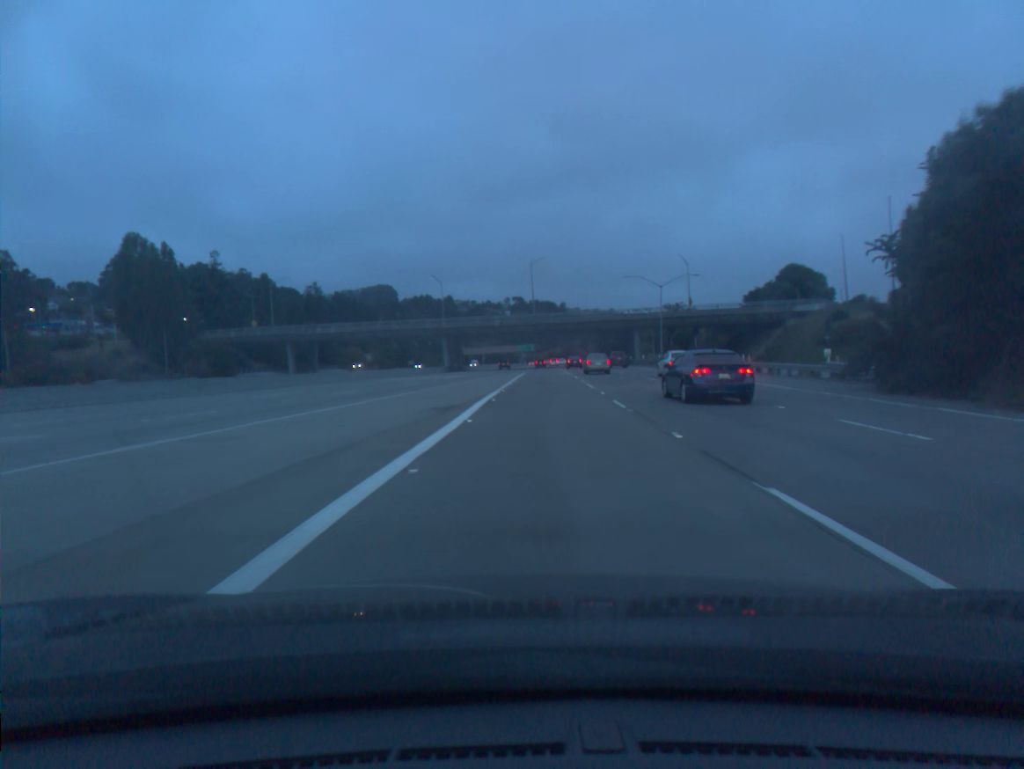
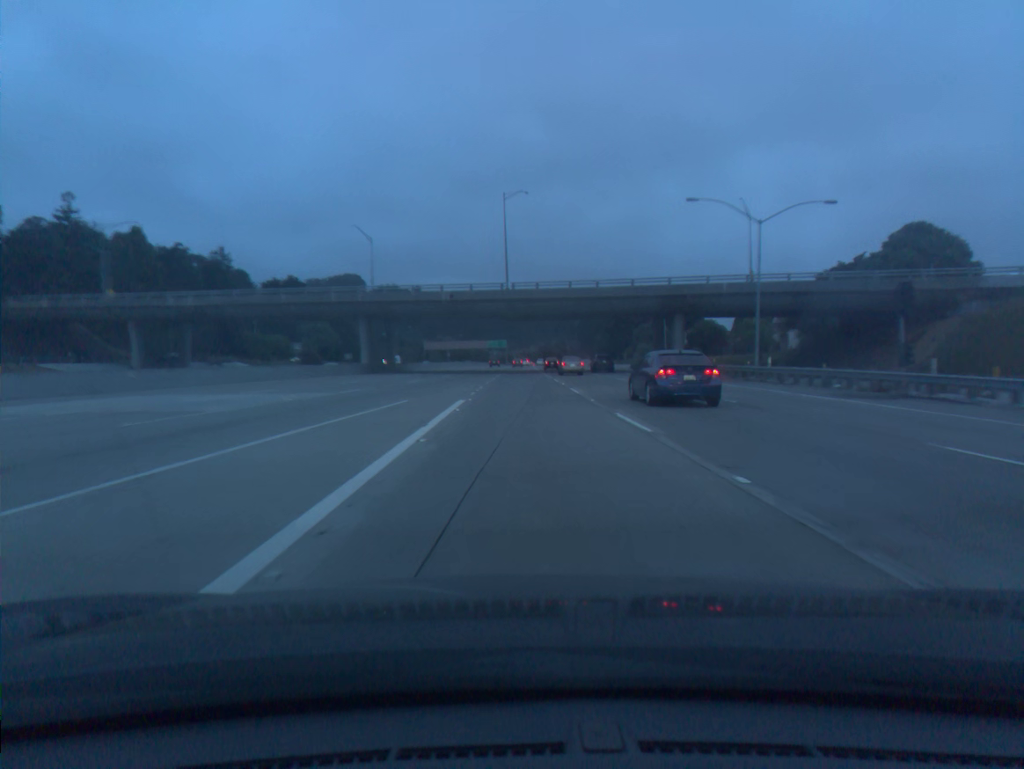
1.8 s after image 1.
(+1.0, +46.7) m; +2°
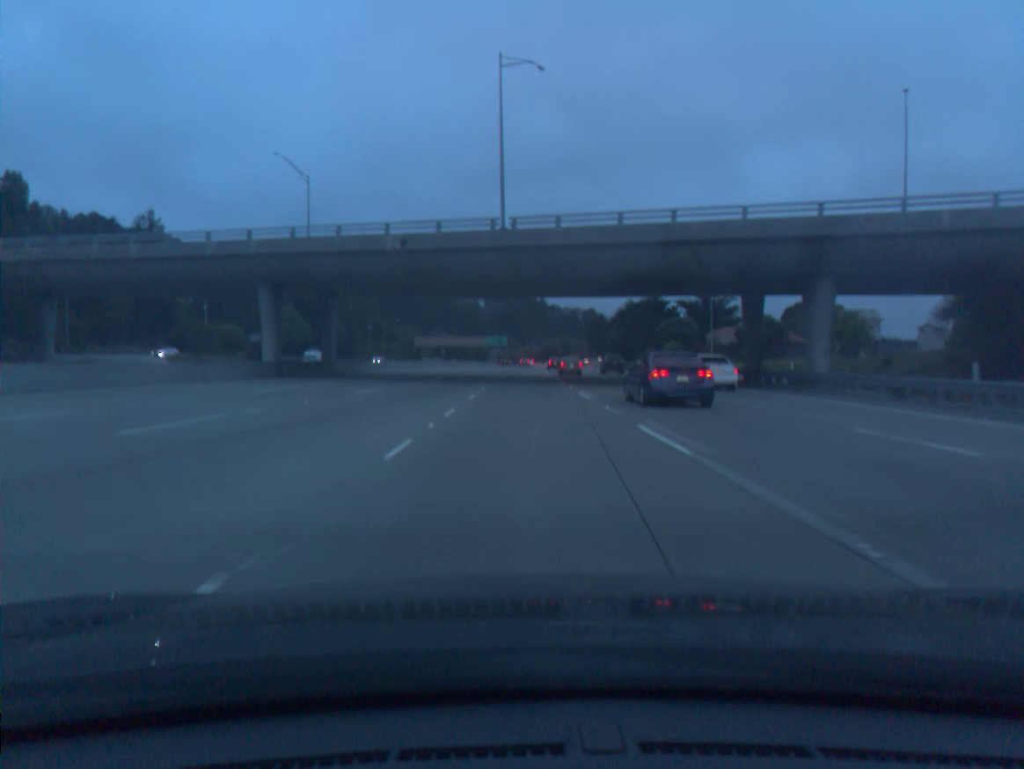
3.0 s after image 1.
(0.0, +31.6) m; 0°
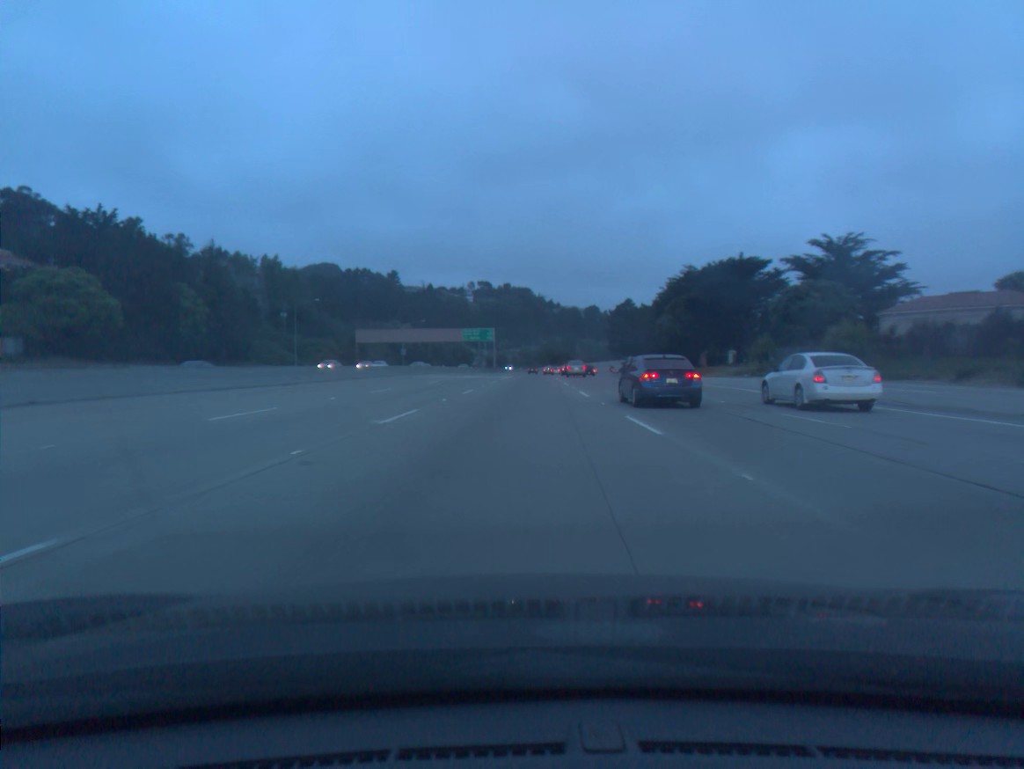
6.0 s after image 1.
(+0.4, +82.6) m; 0°
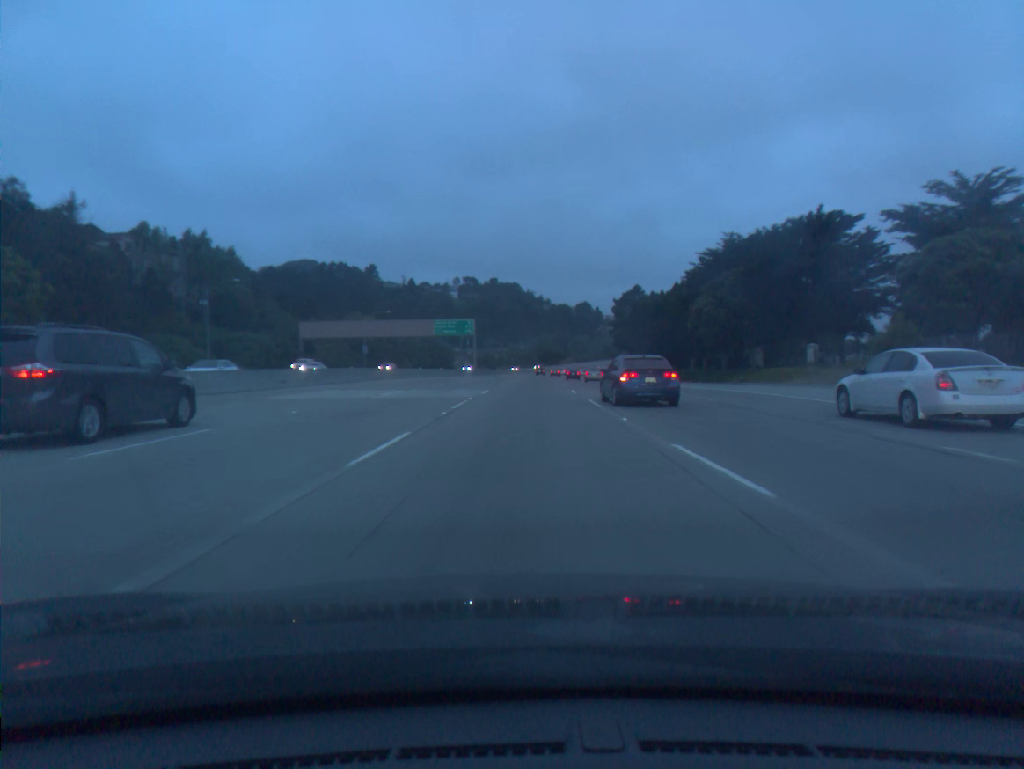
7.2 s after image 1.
(+0.2, +34.8) m; +1°
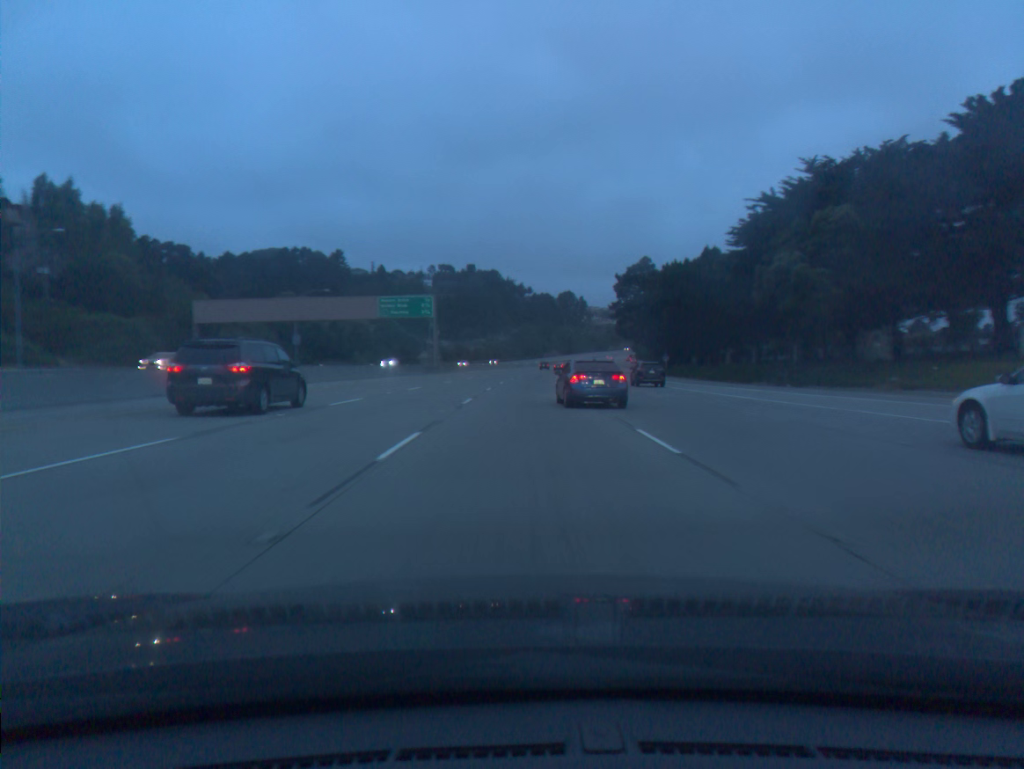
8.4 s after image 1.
(+0.3, +35.7) m; +1°
